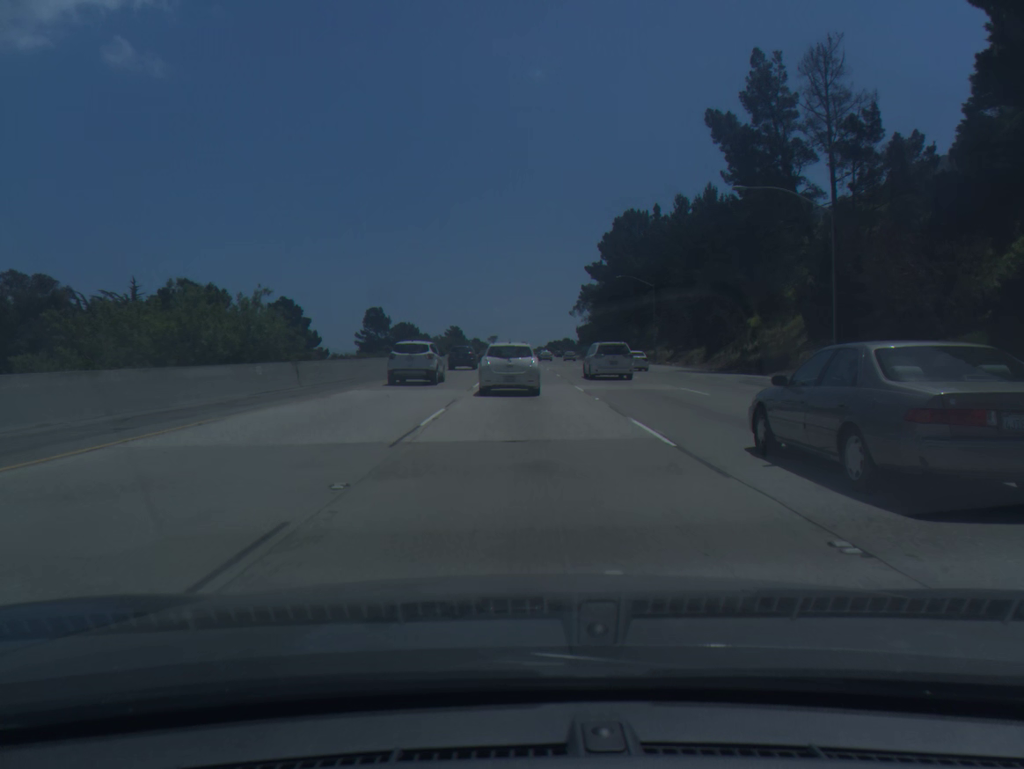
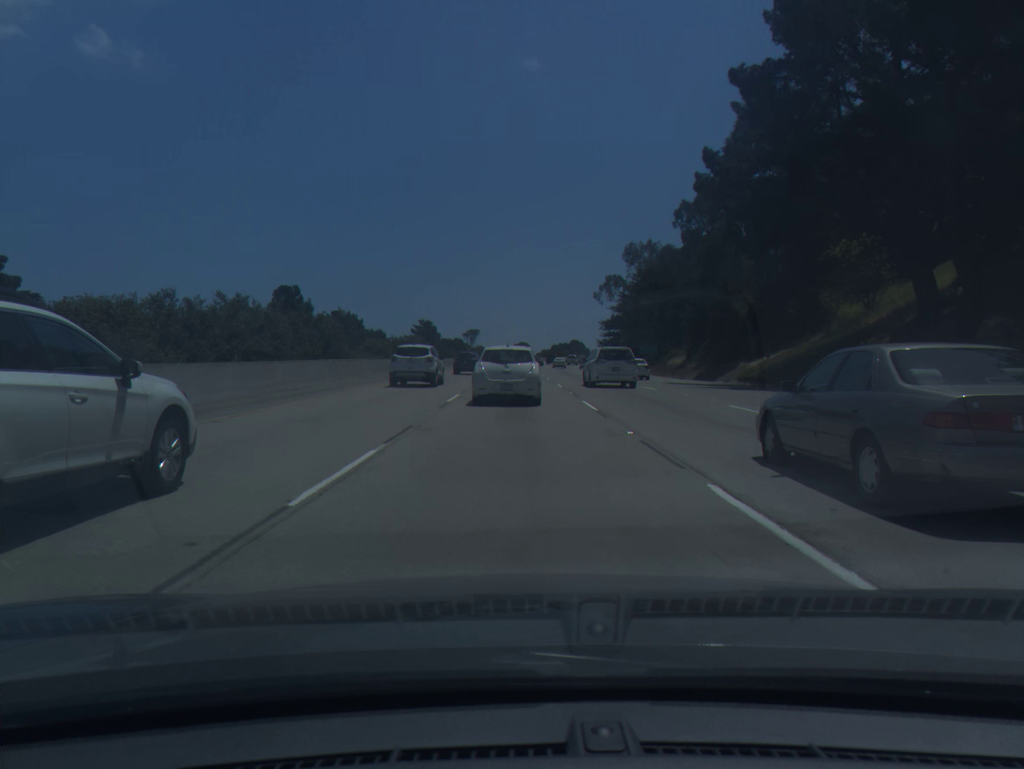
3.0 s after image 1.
(+0.1, +94.4) m; 0°
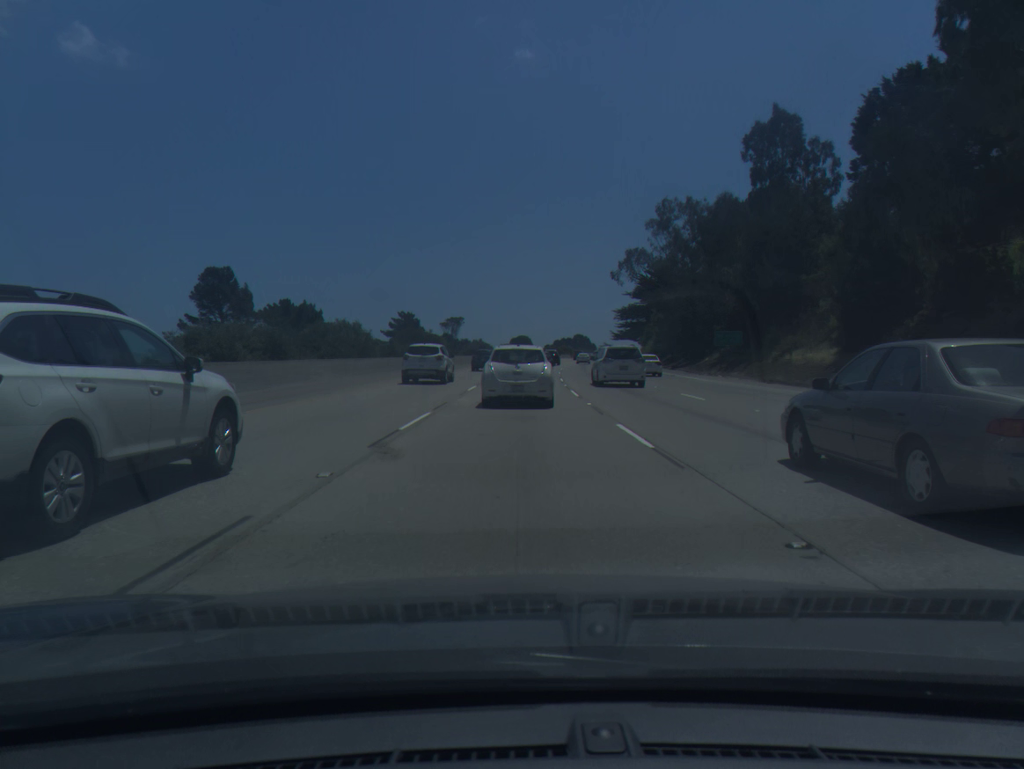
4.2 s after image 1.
(0.0, +37.2) m; 0°
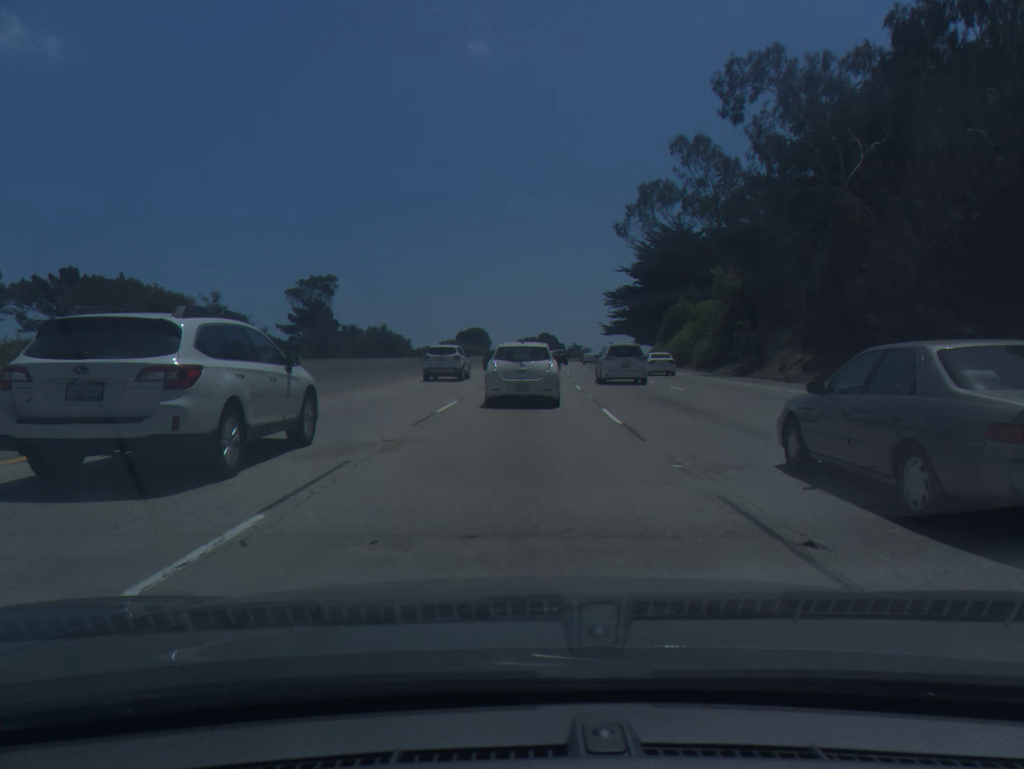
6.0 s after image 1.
(+0.9, +54.8) m; +3°
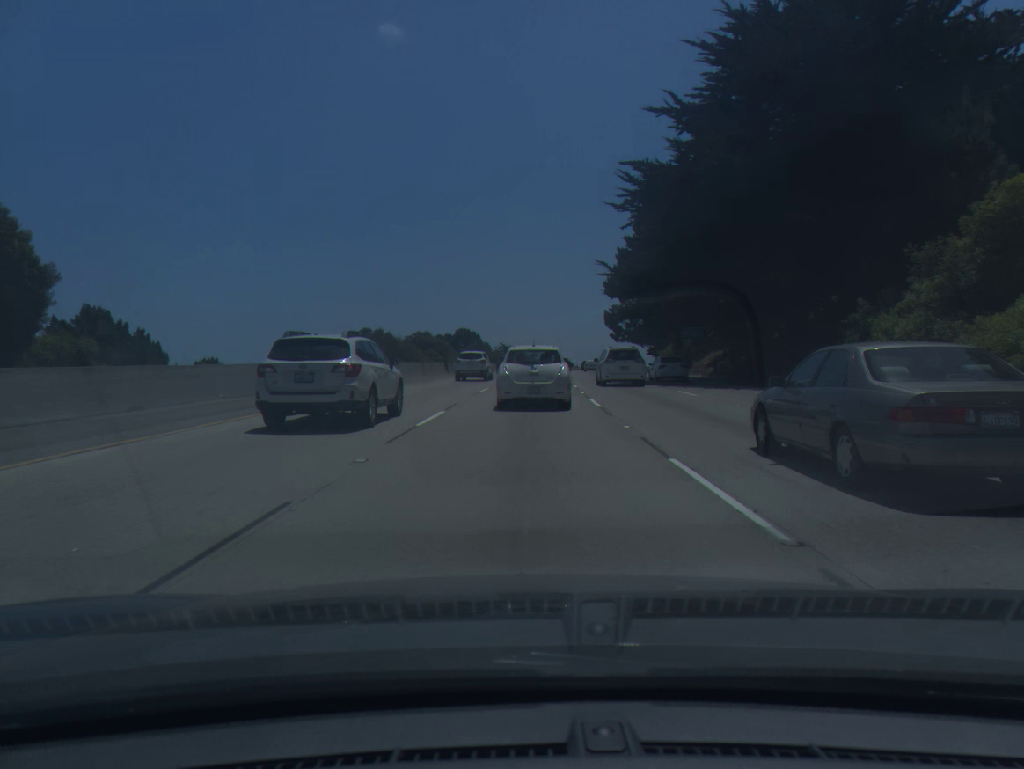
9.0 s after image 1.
(+4.5, +90.0) m; +6°
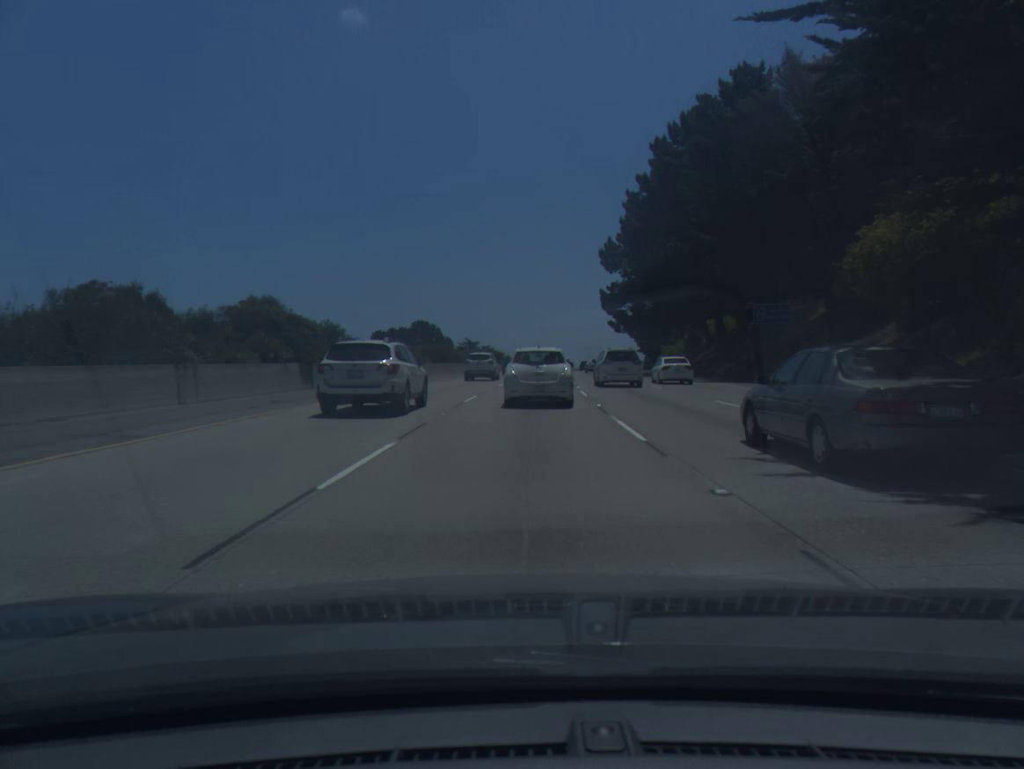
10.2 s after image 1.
(+0.7, +35.8) m; +2°
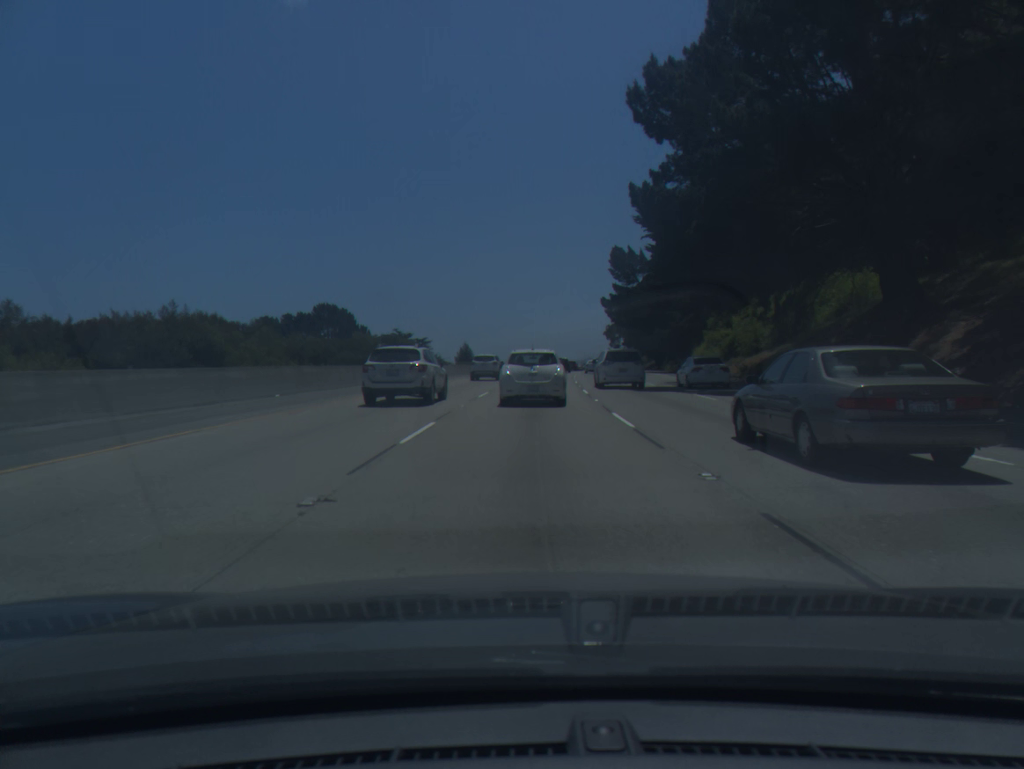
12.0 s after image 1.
(+1.7, +54.6) m; +3°
